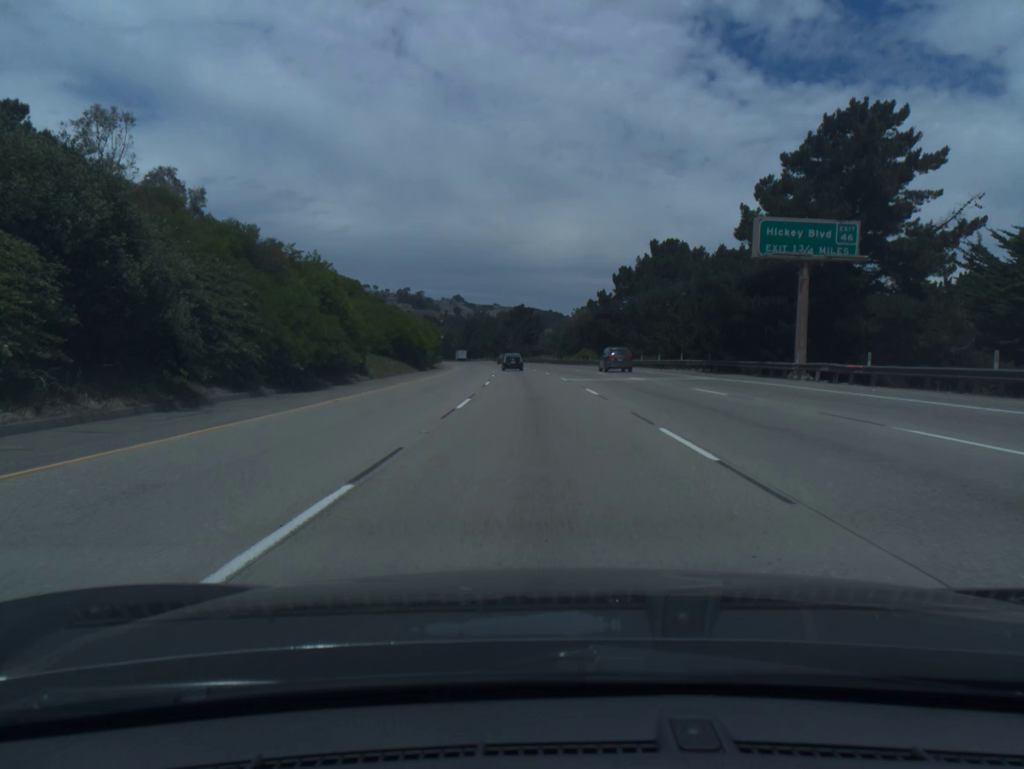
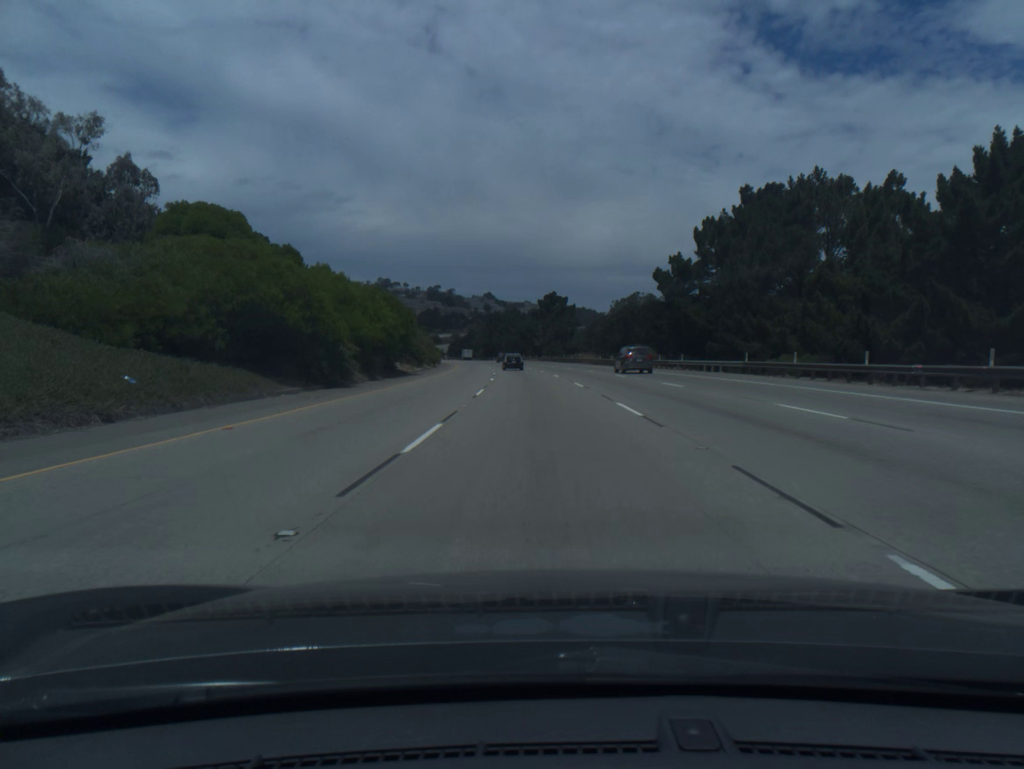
(-0.7, +37.2) m; -2°
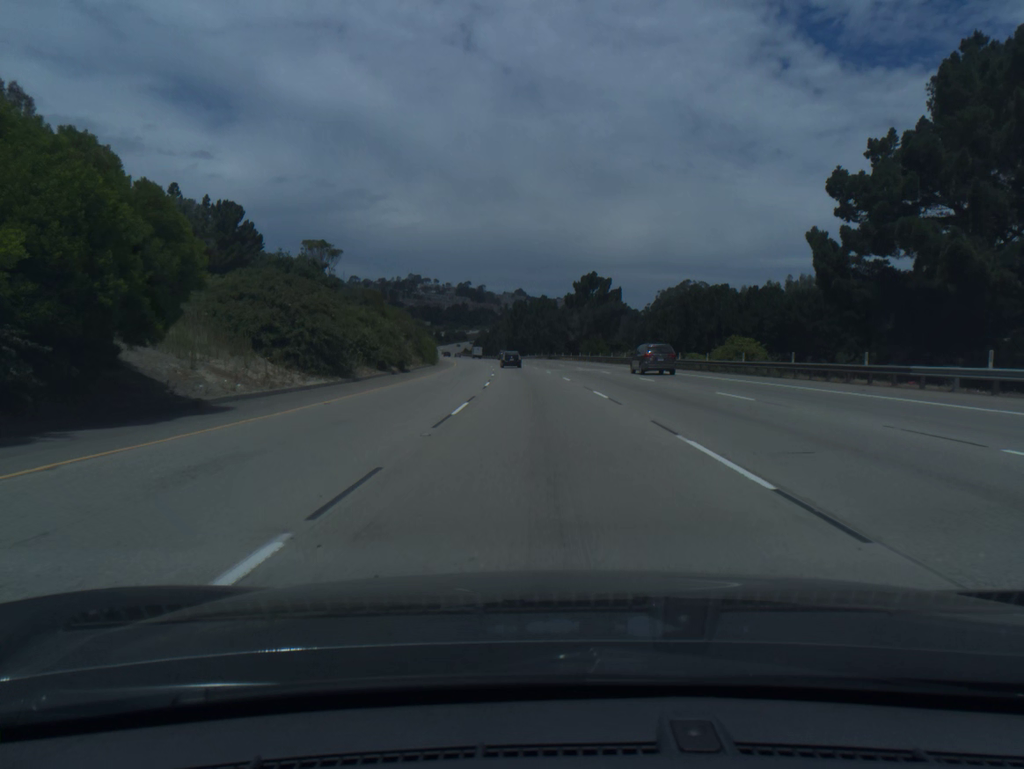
(-0.7, +37.5) m; -2°
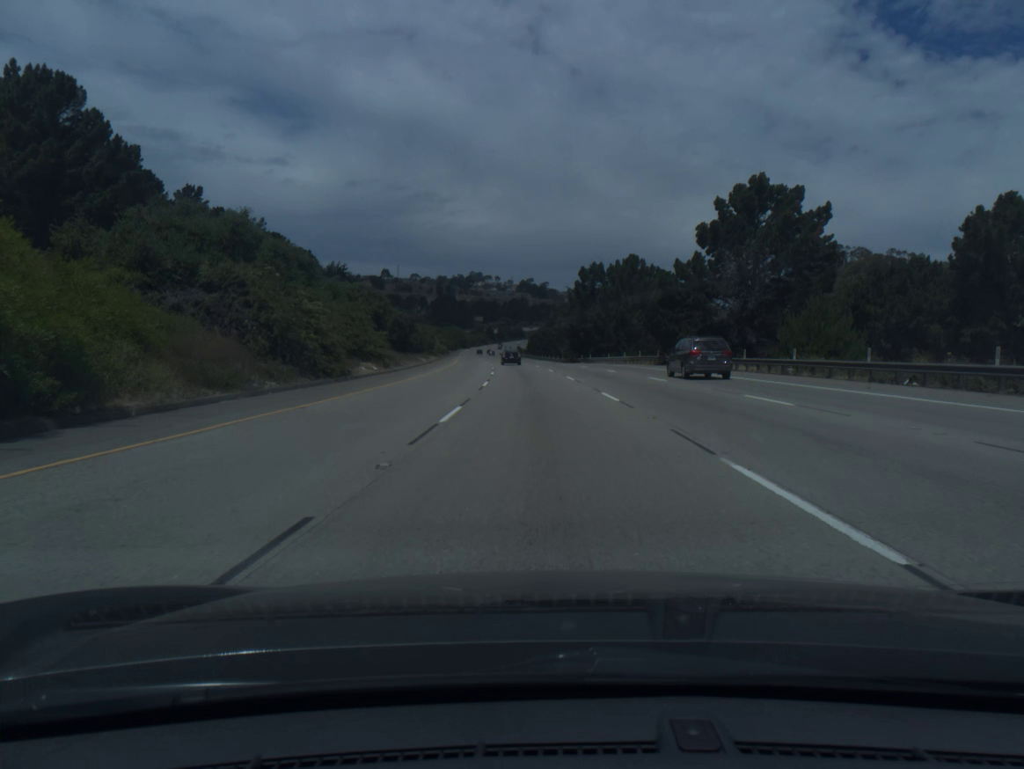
(-3.0, +75.5) m; -5°
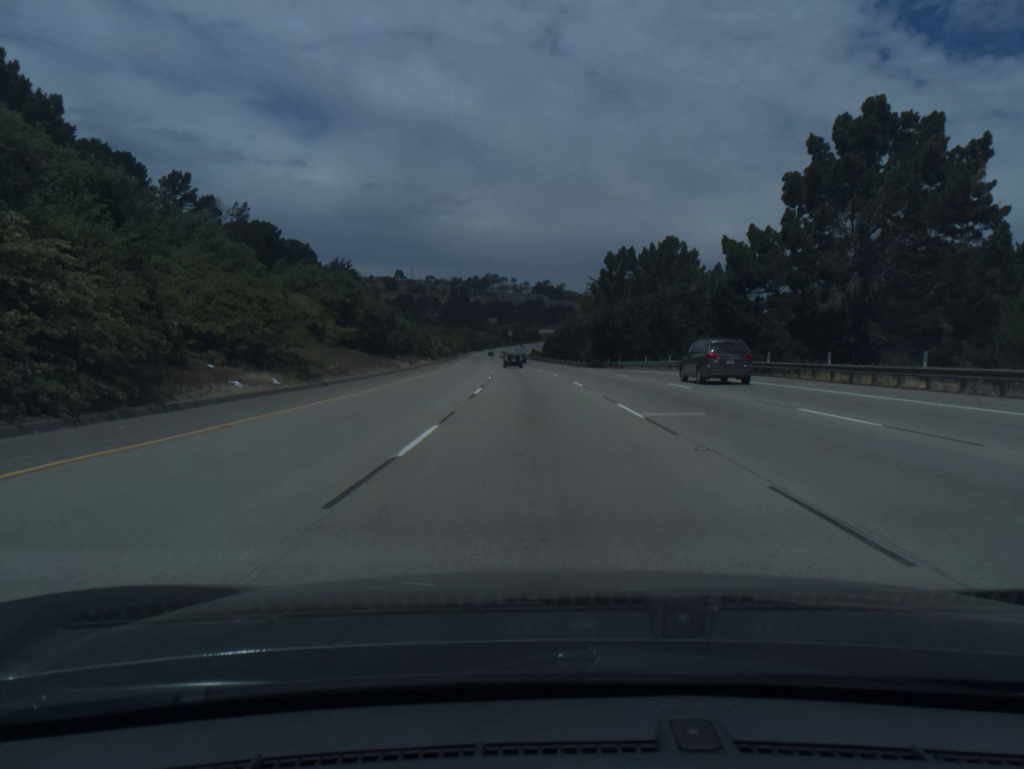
(-0.2, +19.0) m; -1°
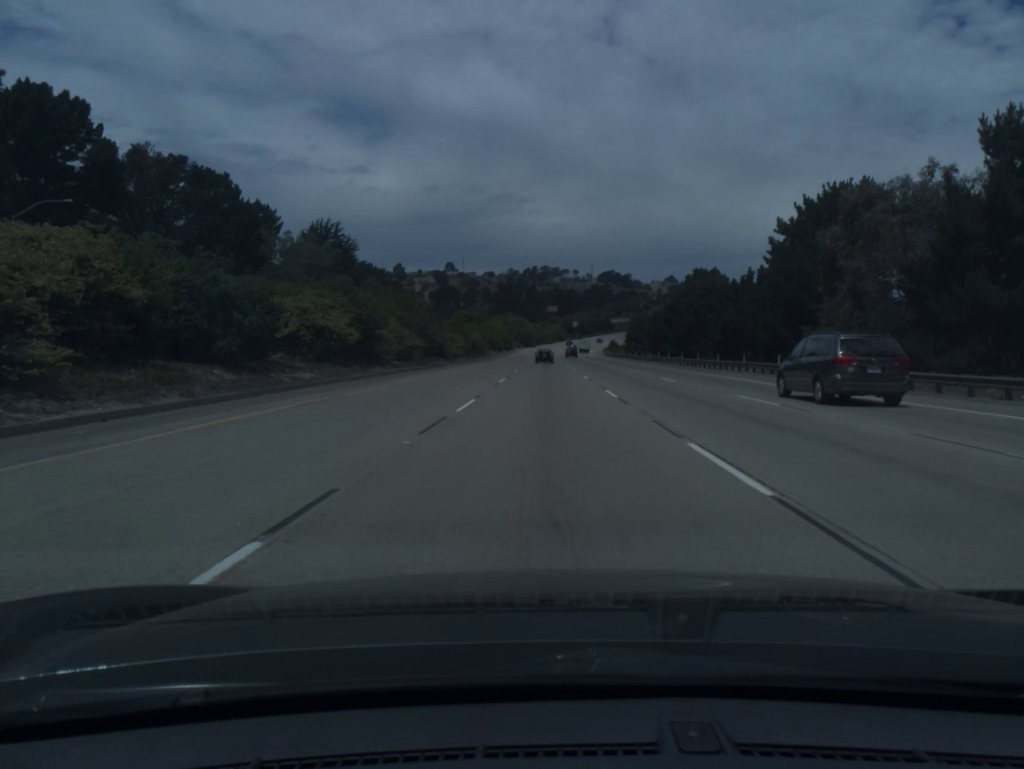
(-4.4, +95.6) m; -5°
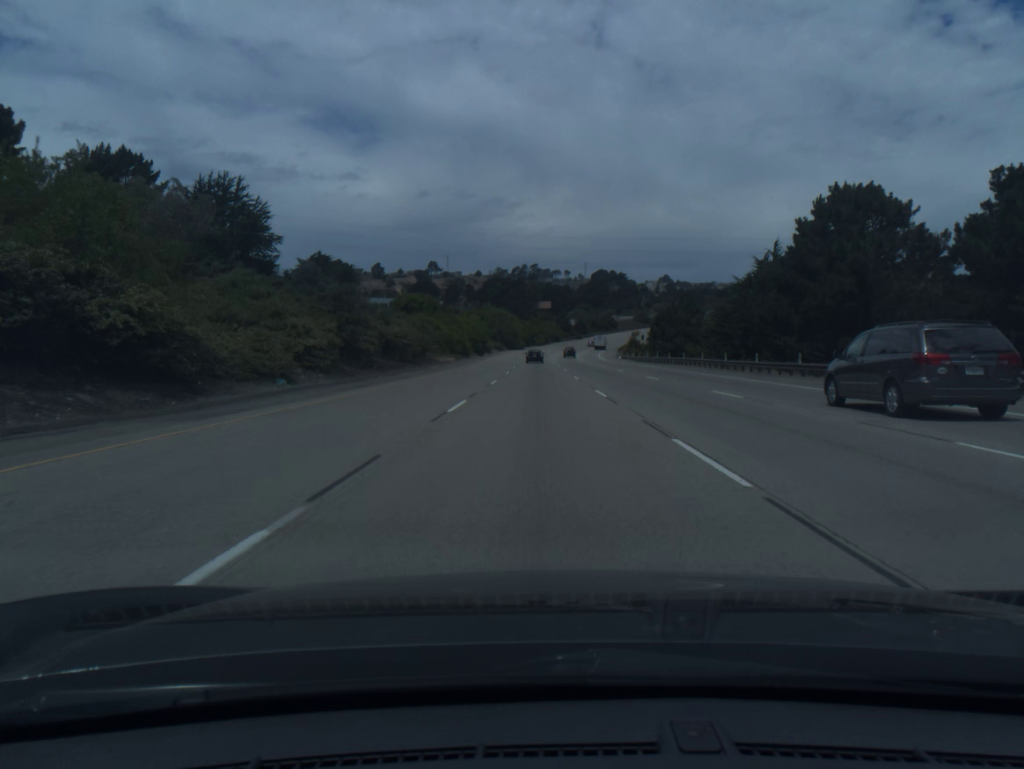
(+0.2, +58.0) m; +1°
